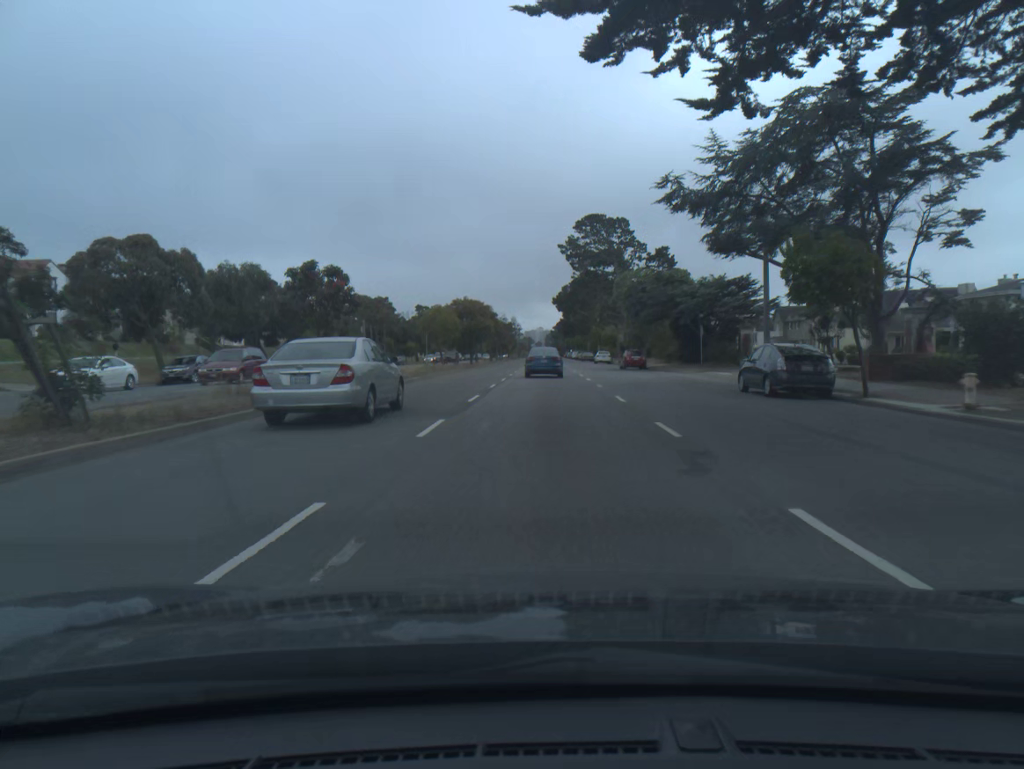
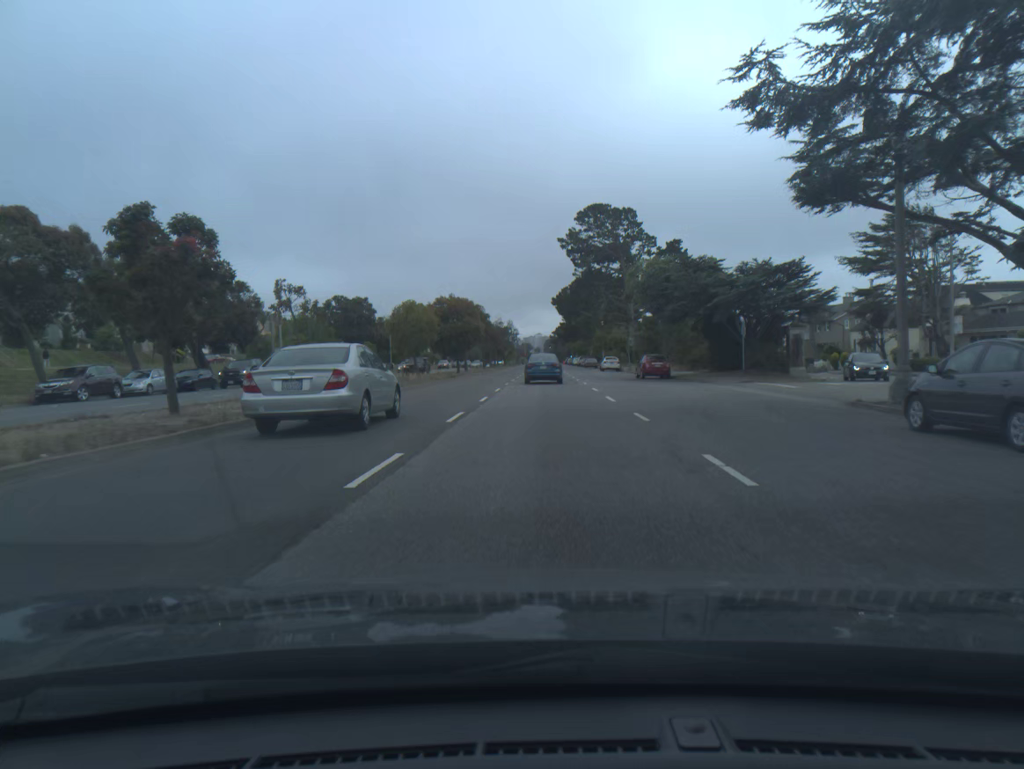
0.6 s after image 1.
(0.0, +11.4) m; 0°
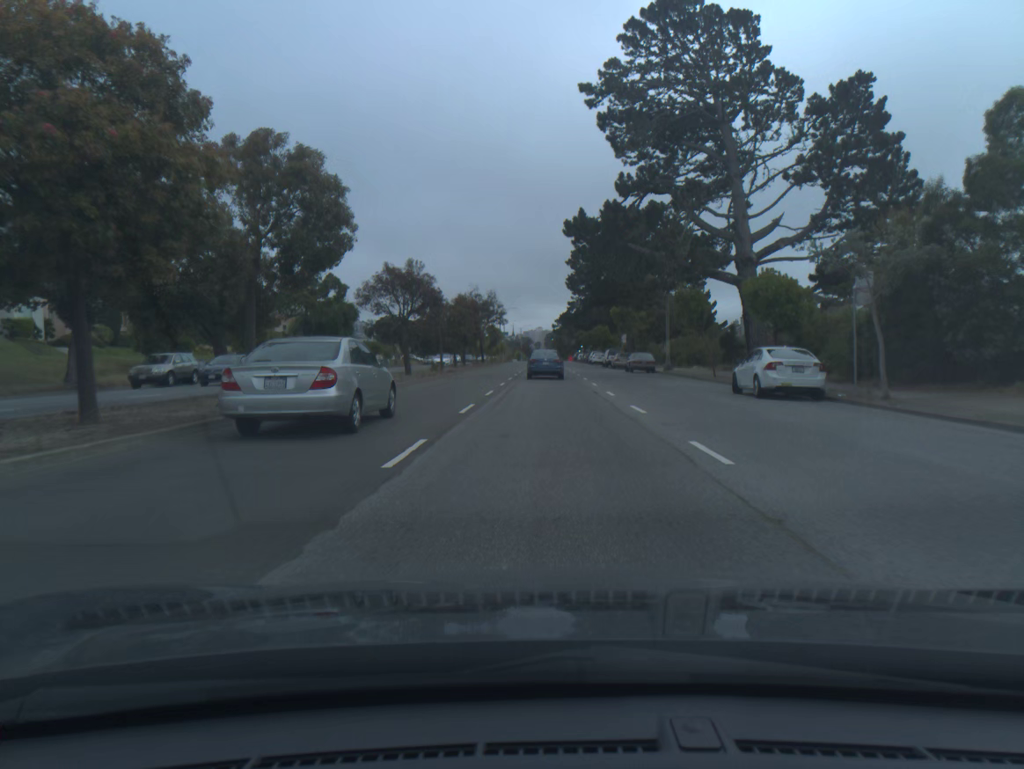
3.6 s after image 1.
(-0.1, +56.9) m; 0°
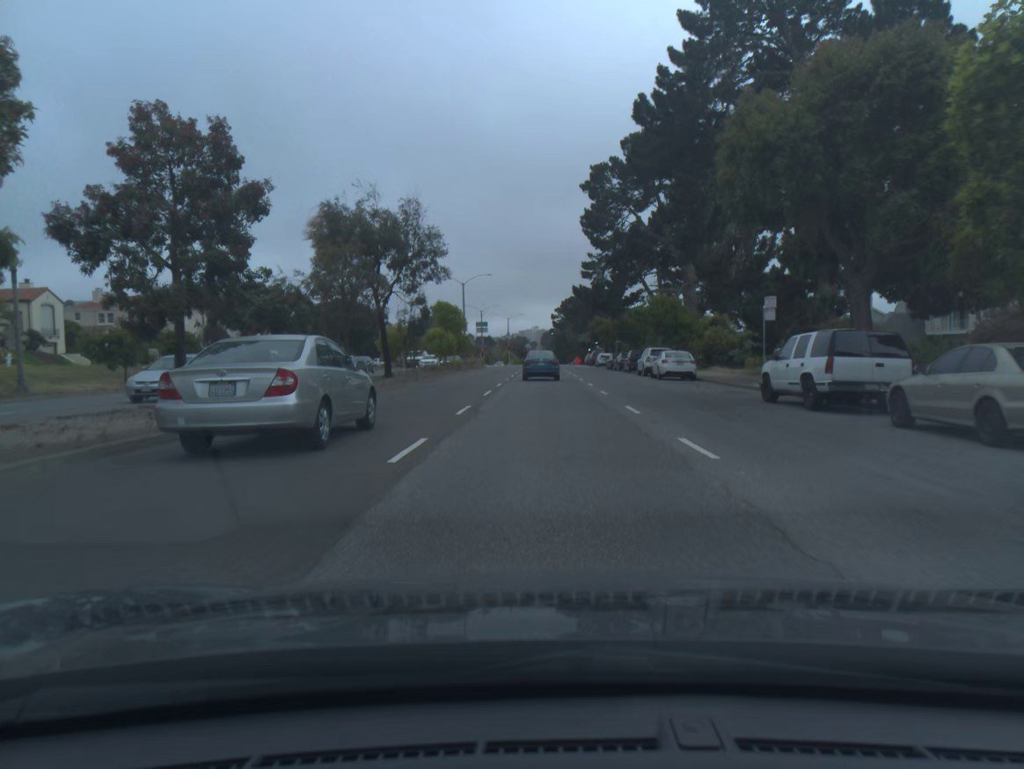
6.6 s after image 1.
(+0.1, +57.8) m; 0°
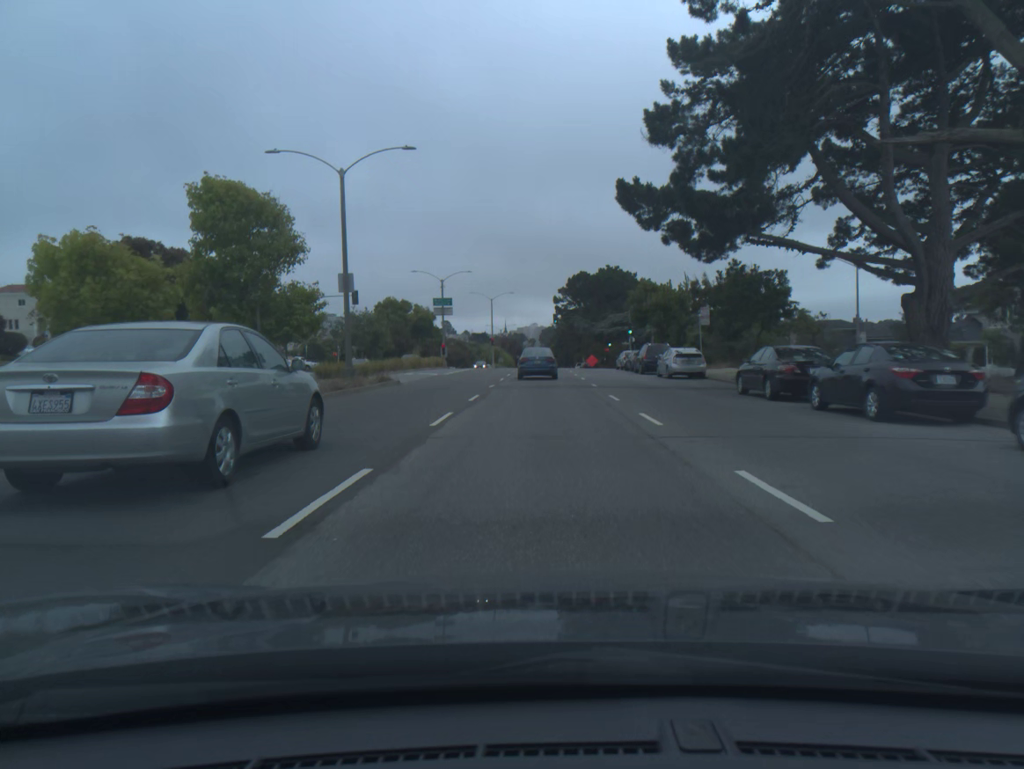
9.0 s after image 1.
(-0.1, +47.4) m; 0°
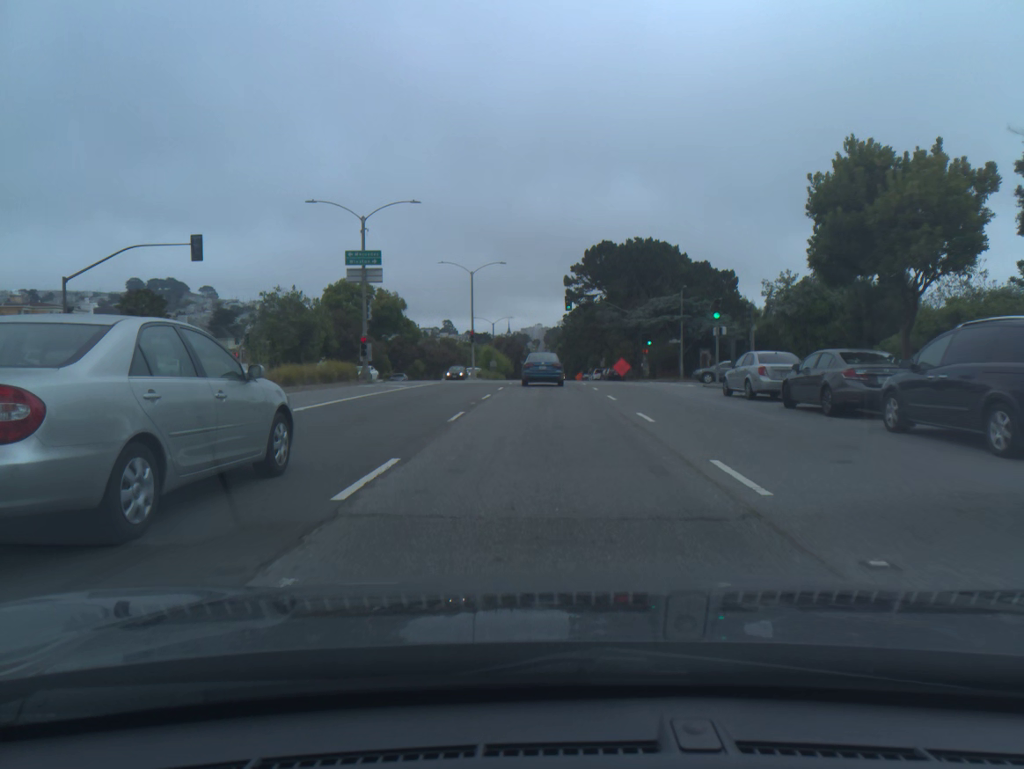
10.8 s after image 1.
(-0.1, +34.8) m; 0°
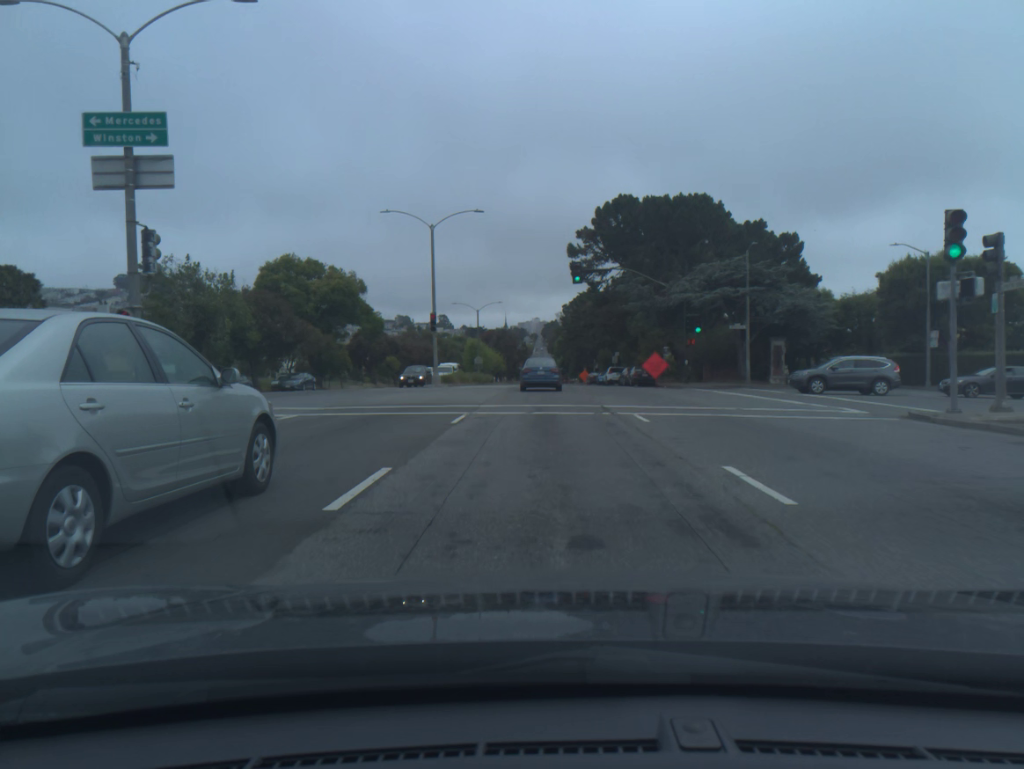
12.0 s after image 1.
(0.0, +22.8) m; 0°
